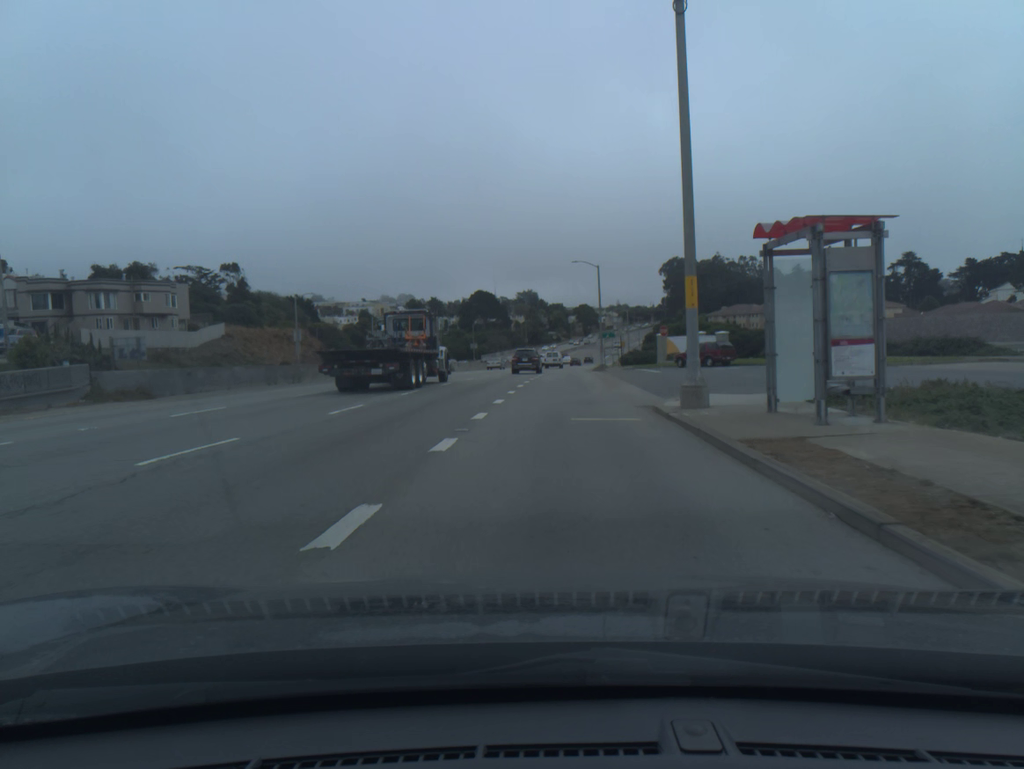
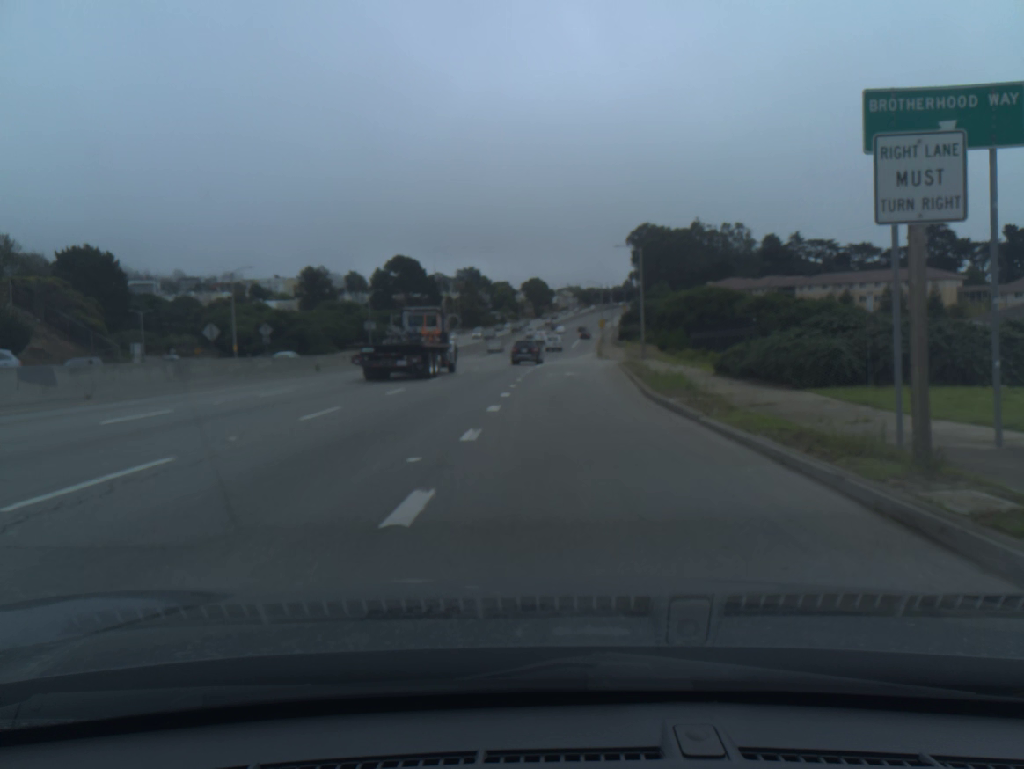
(+1.7, +68.8) m; +4°
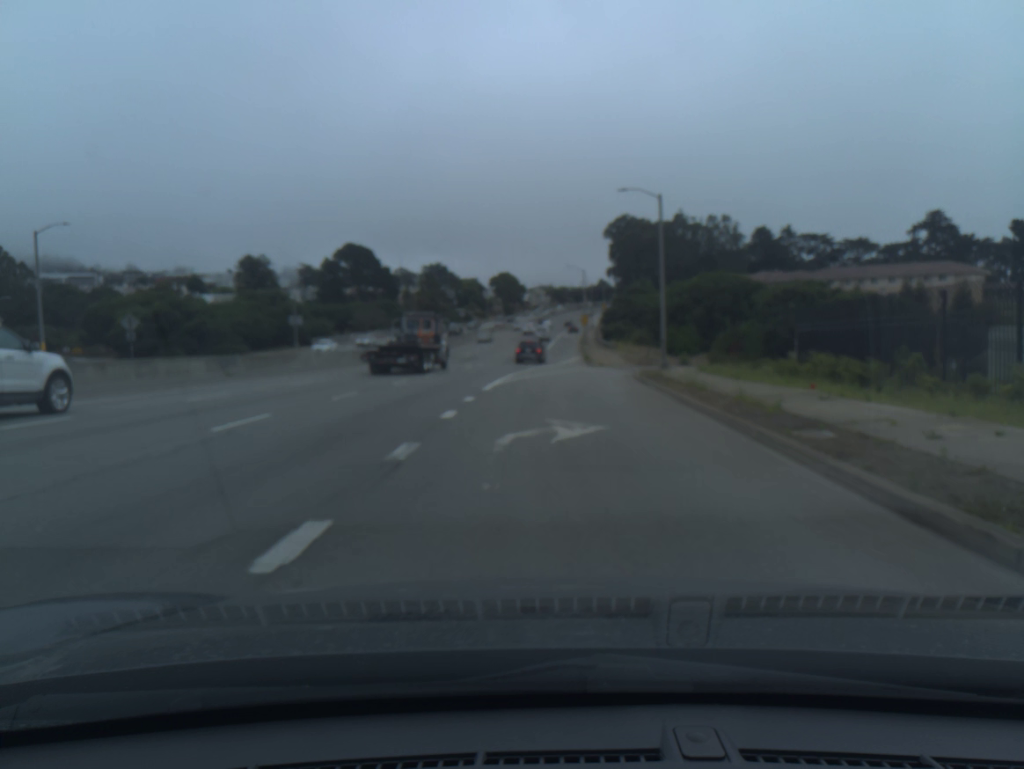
(+0.4, +24.5) m; +2°
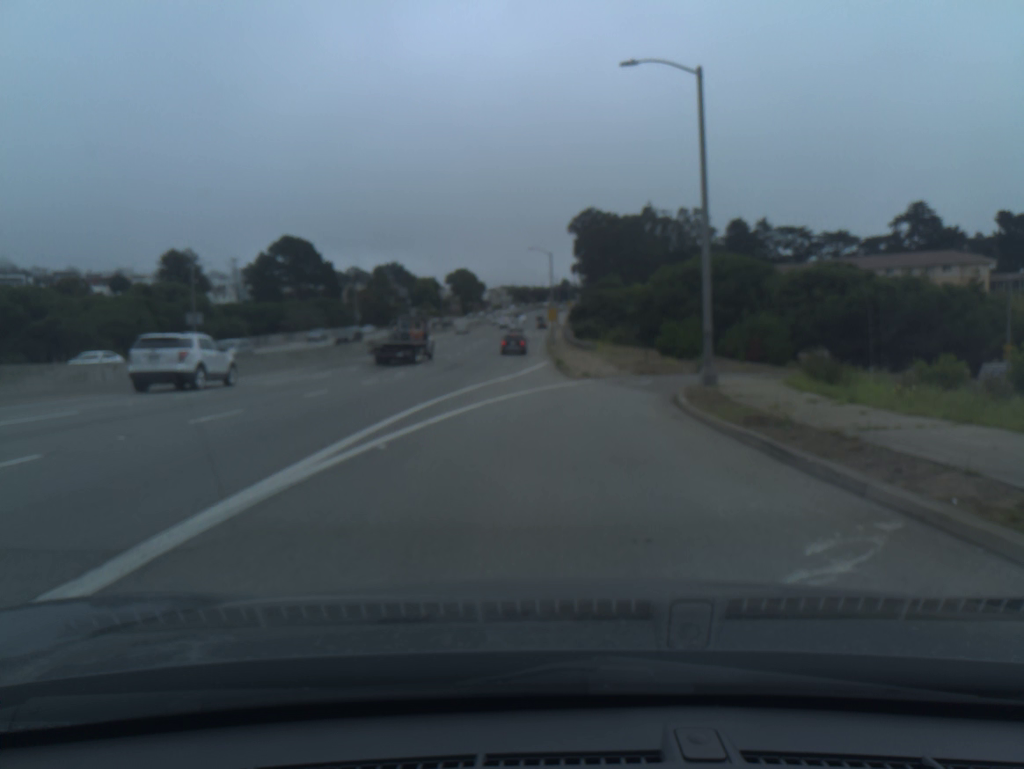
(+0.5, +19.7) m; +3°
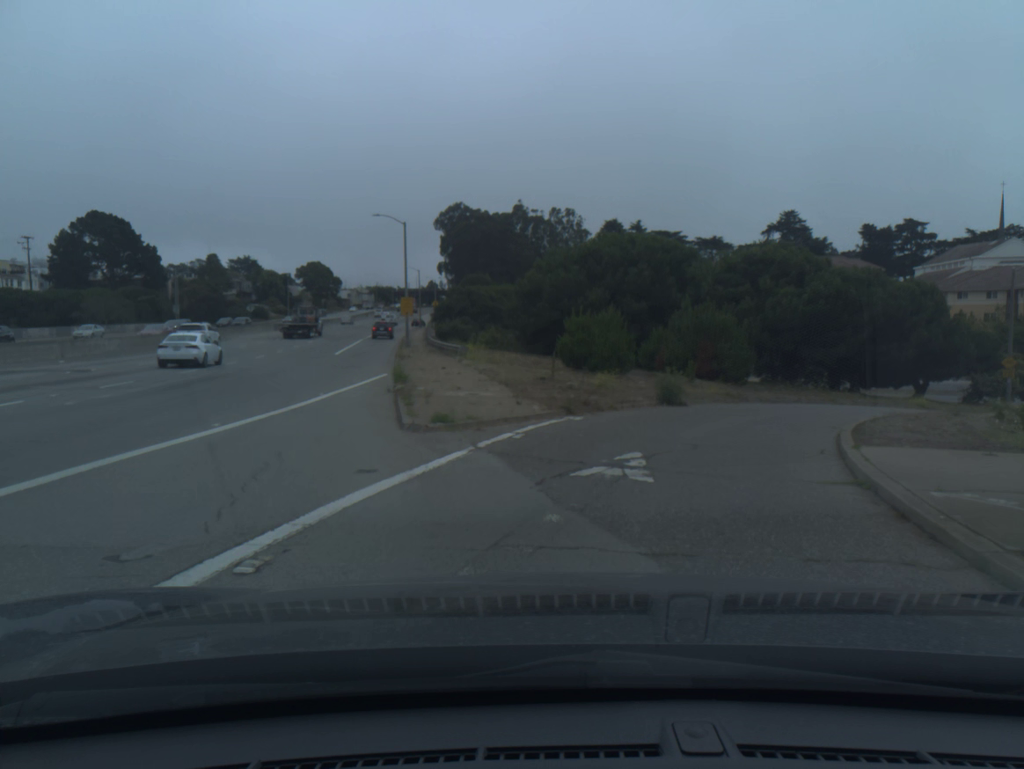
(+1.2, +21.0) m; +11°
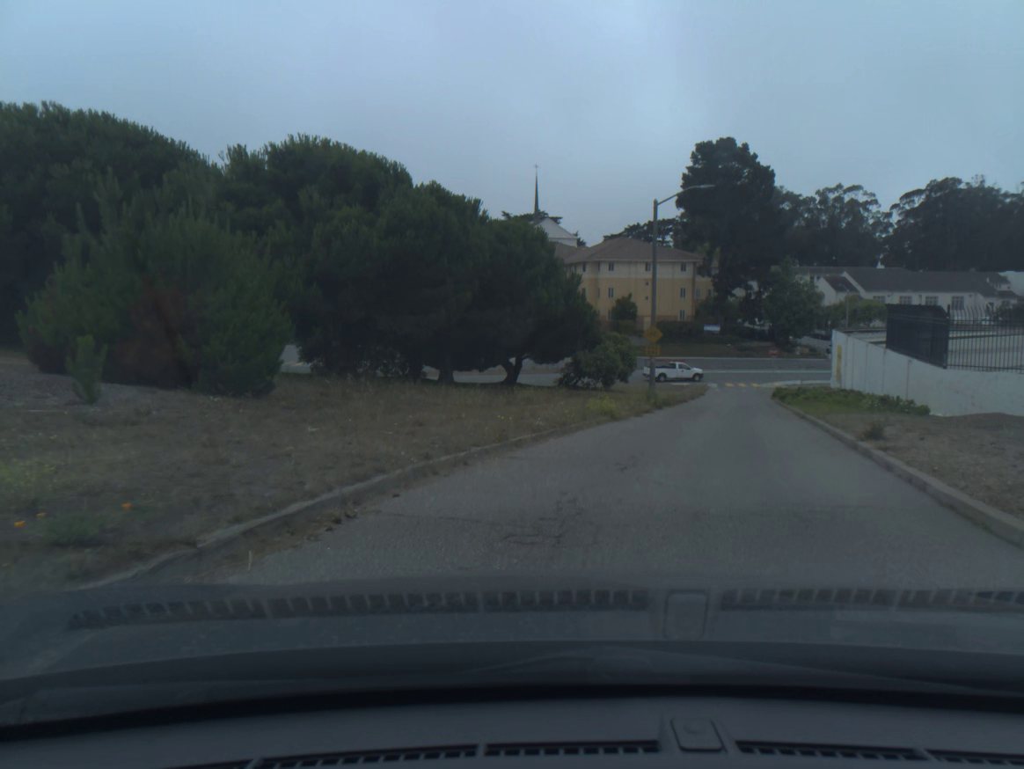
(+5.1, +21.2) m; +32°
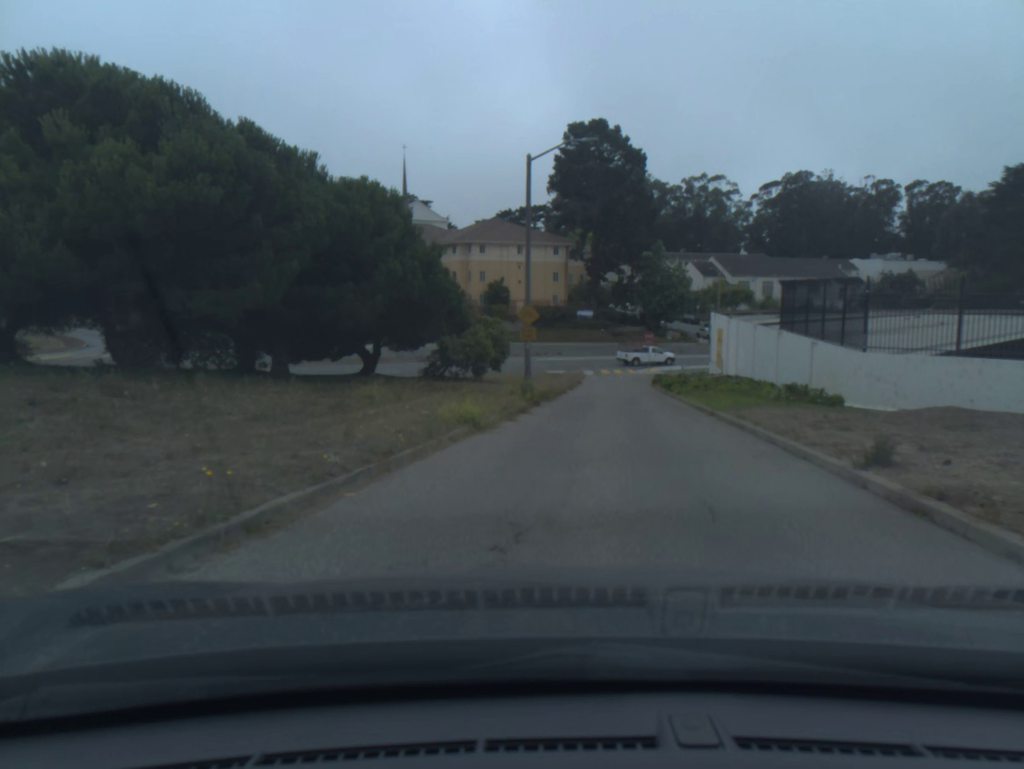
(+0.4, +5.7) m; +8°
